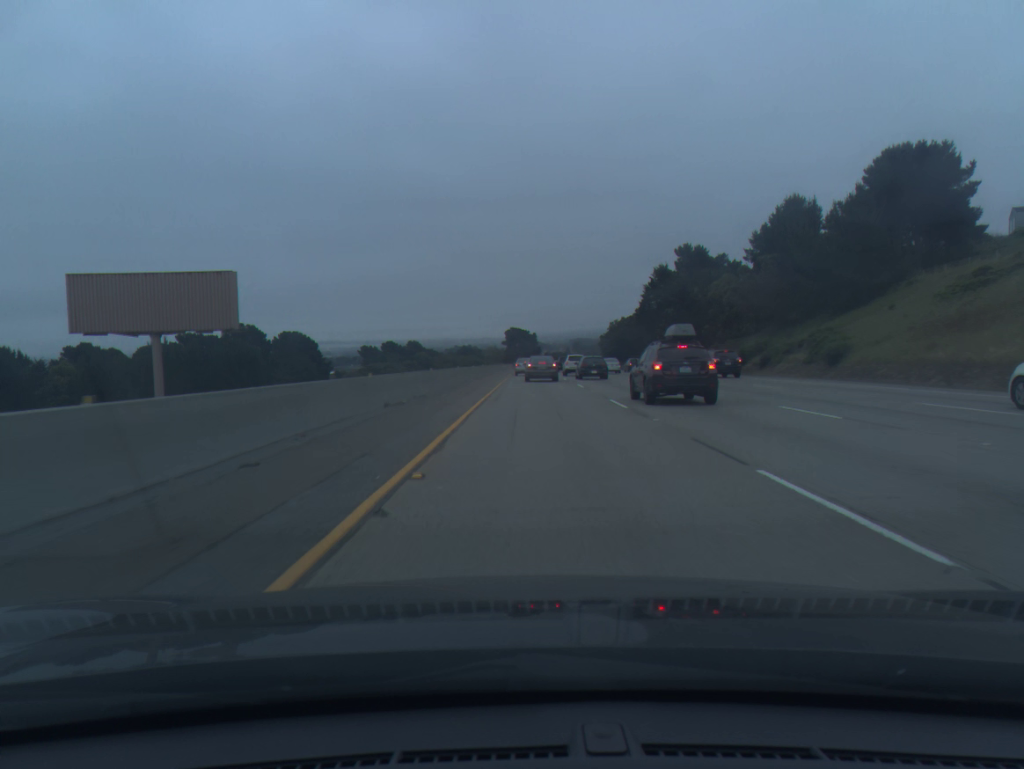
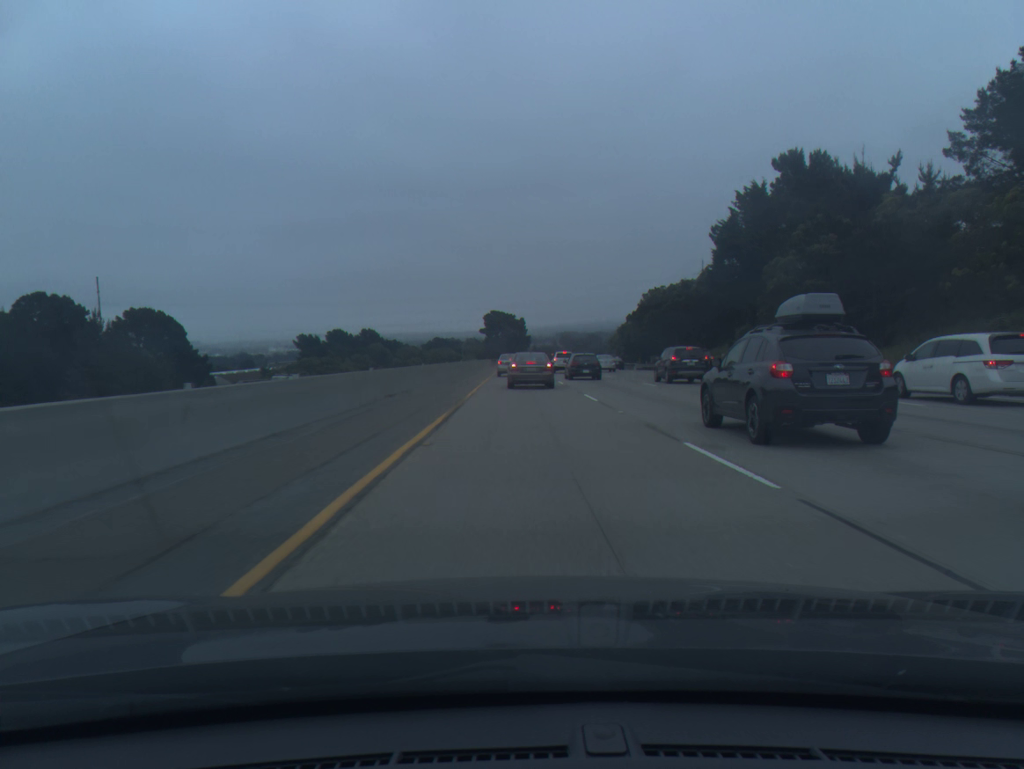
(+0.3, +55.7) m; +1°
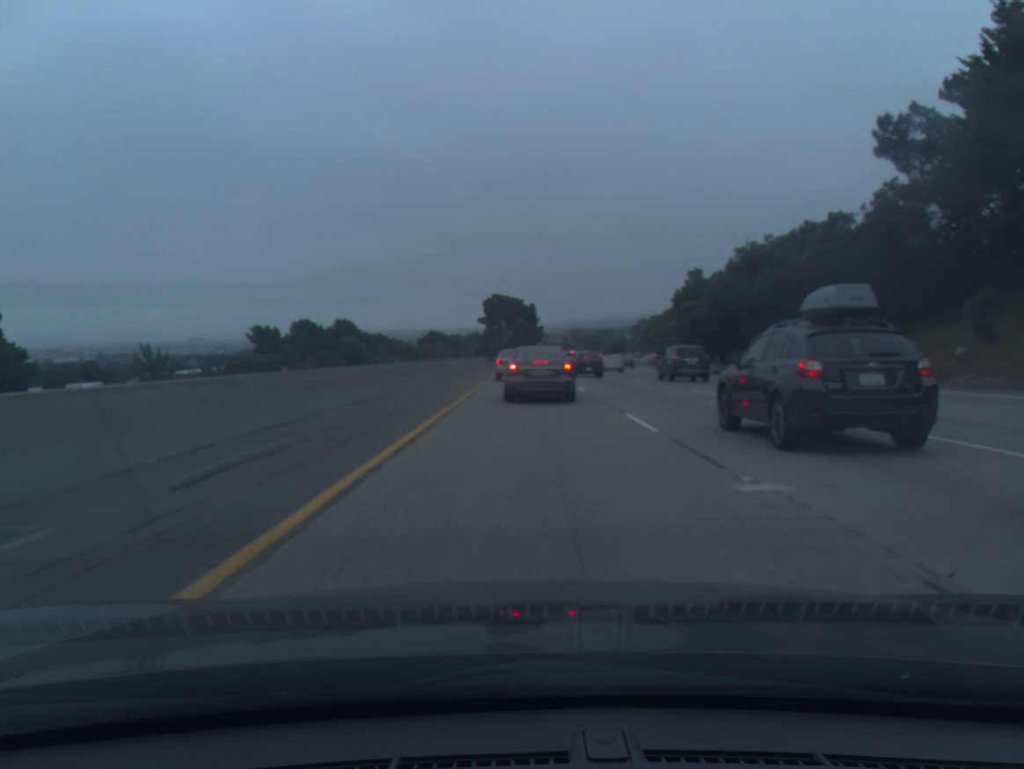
(-0.2, +38.9) m; -1°
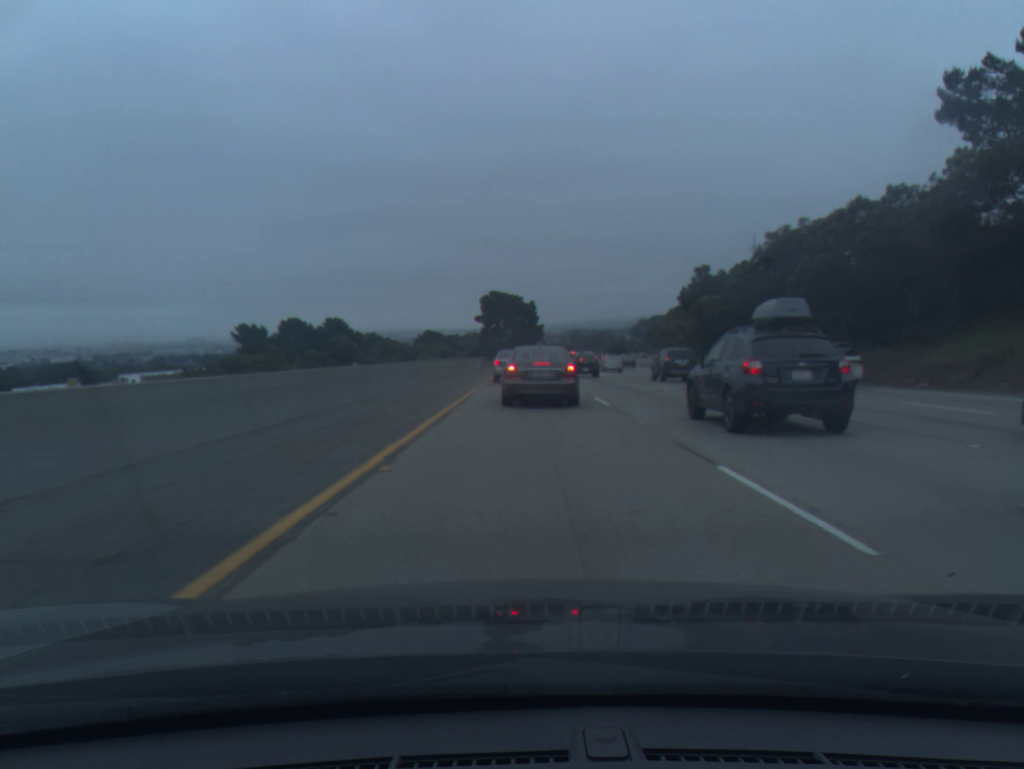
(0.0, +7.8) m; 0°
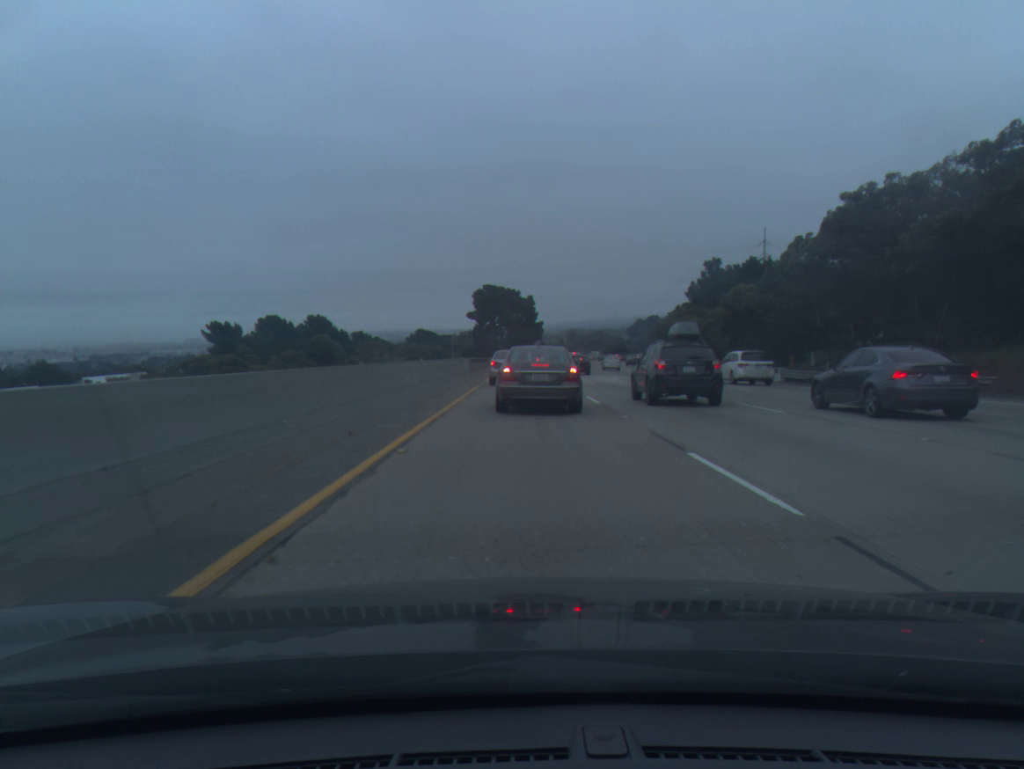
(0.0, +13.3) m; 0°
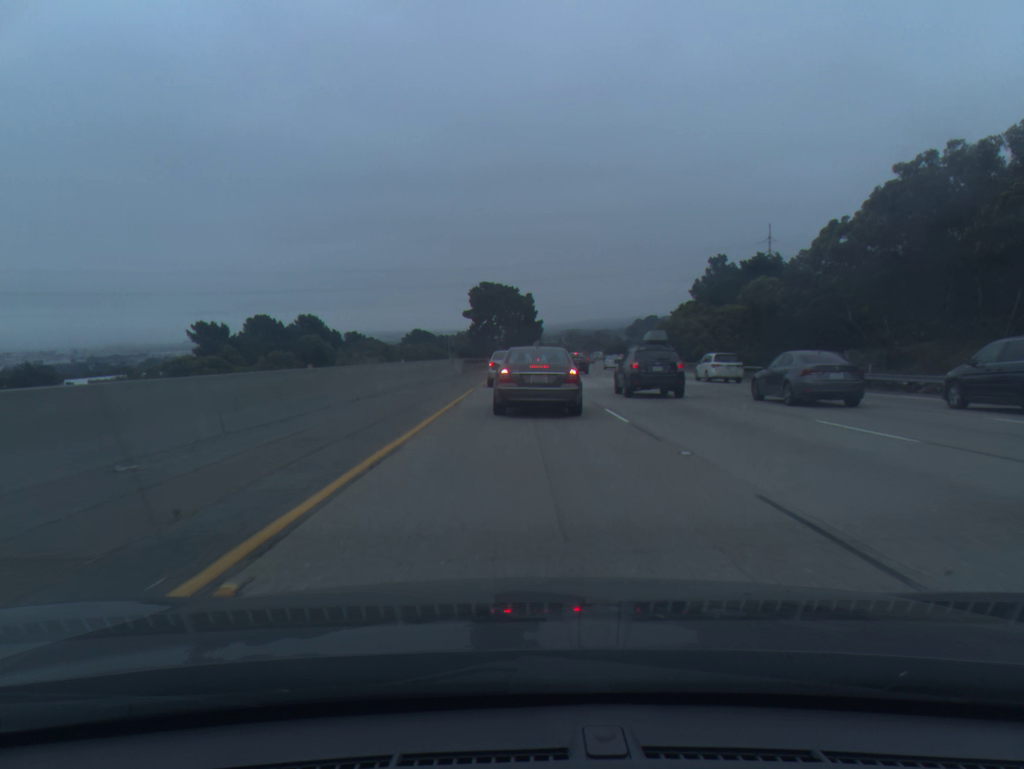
(0.0, +5.8) m; 0°
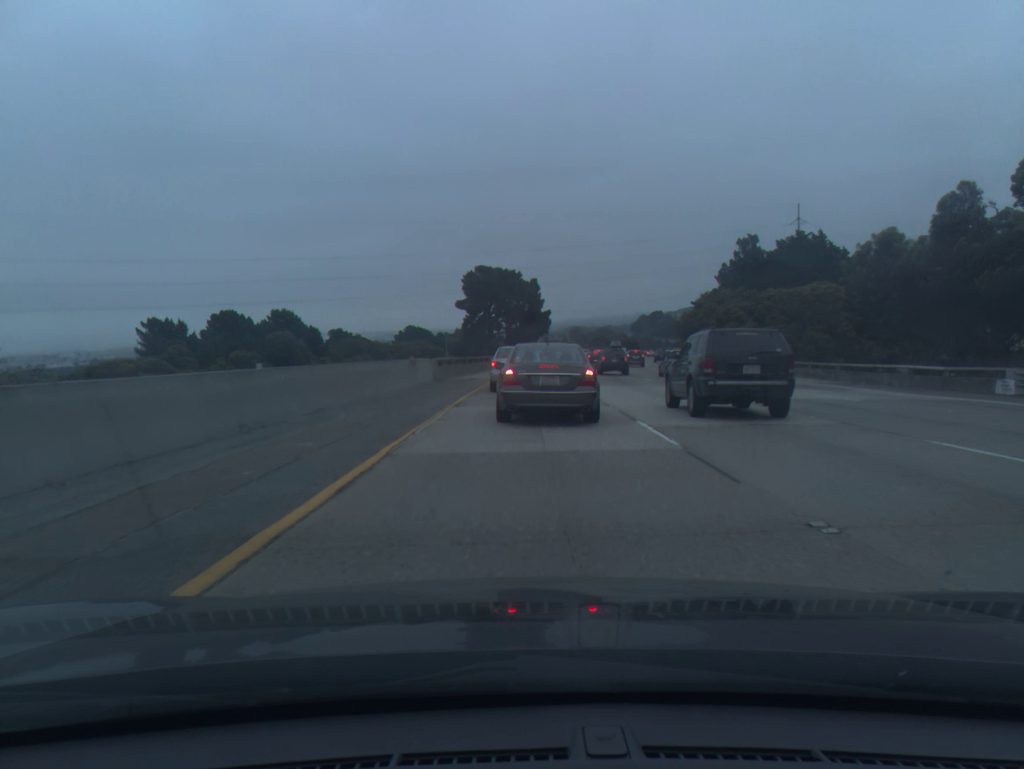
(0.0, +19.0) m; 0°
